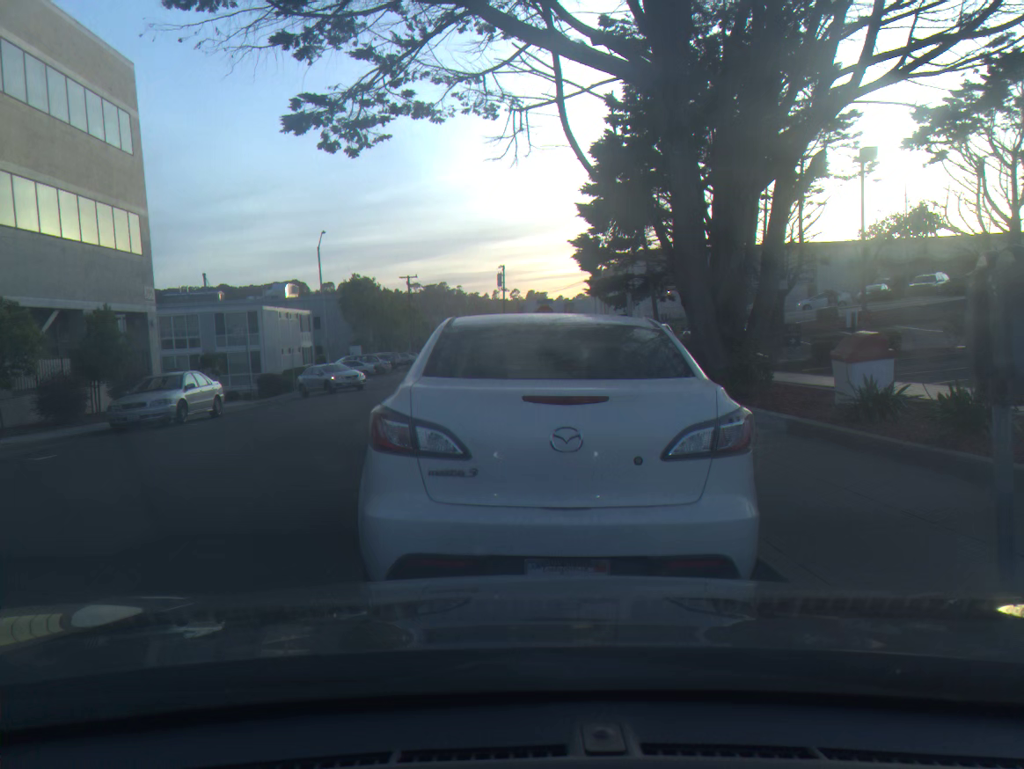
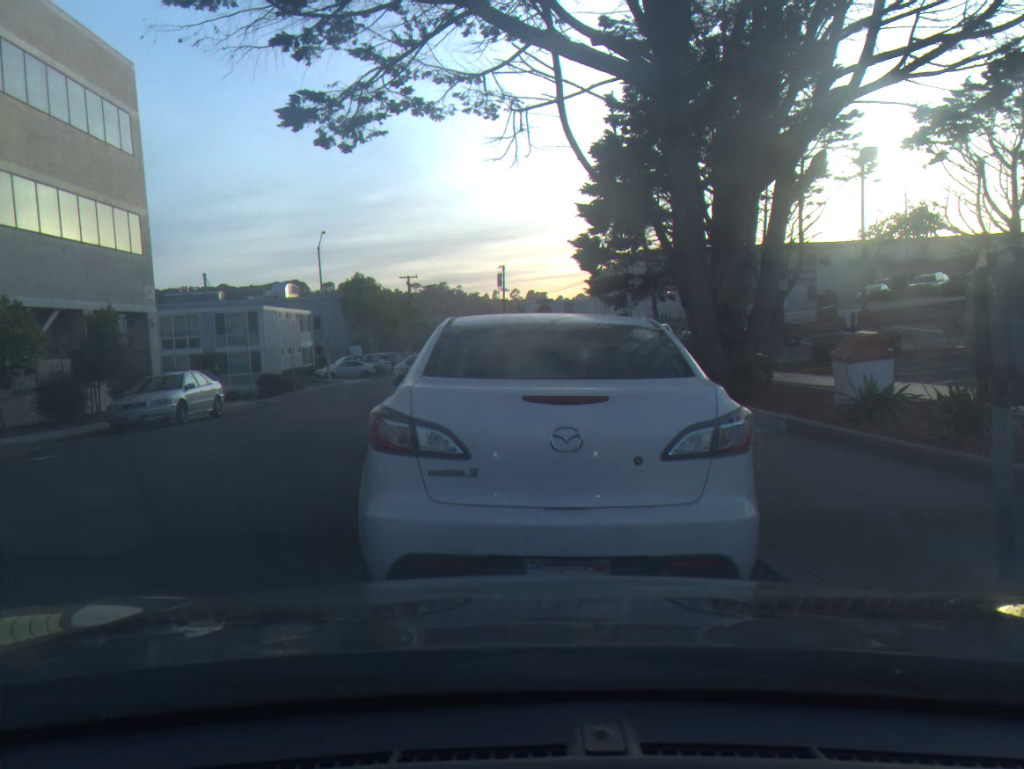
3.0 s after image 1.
(0.0, 0.0) m; 0°
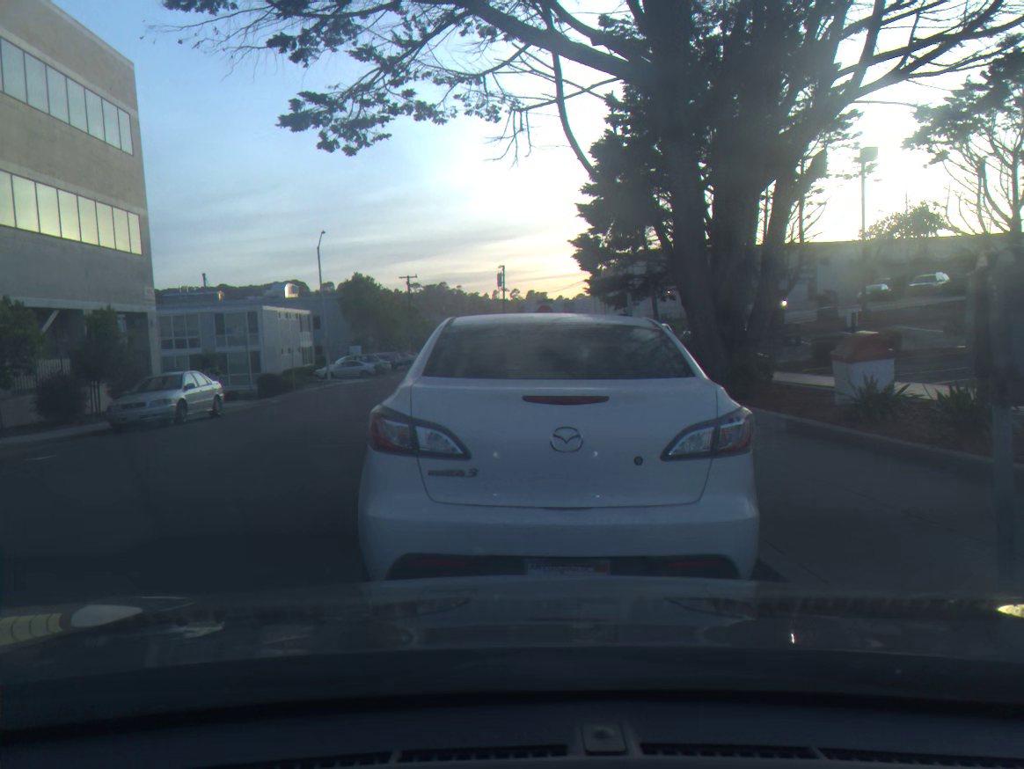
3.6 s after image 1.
(0.0, 0.0) m; 0°
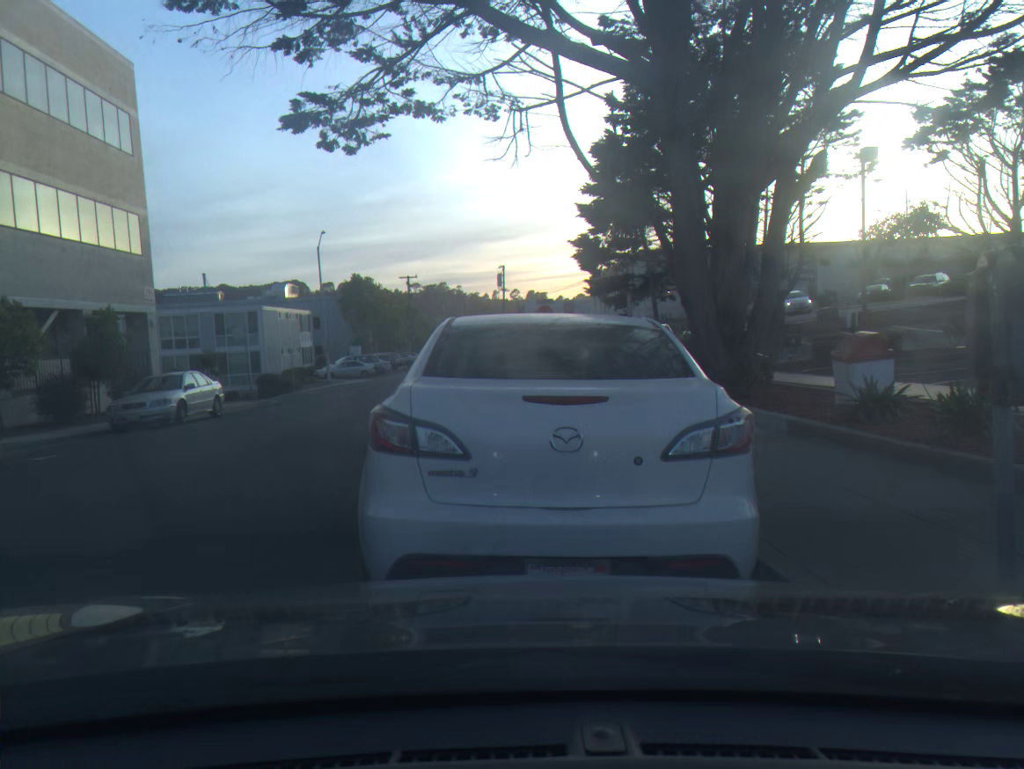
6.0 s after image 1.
(0.0, 0.0) m; 0°
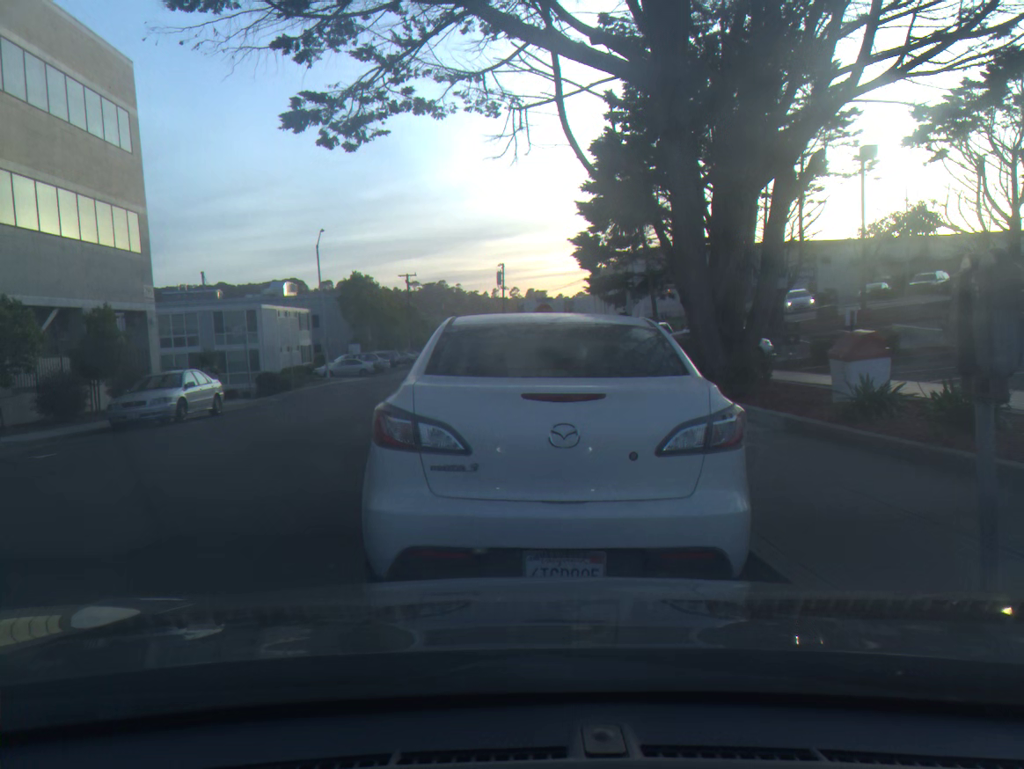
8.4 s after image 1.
(0.0, 0.0) m; 0°
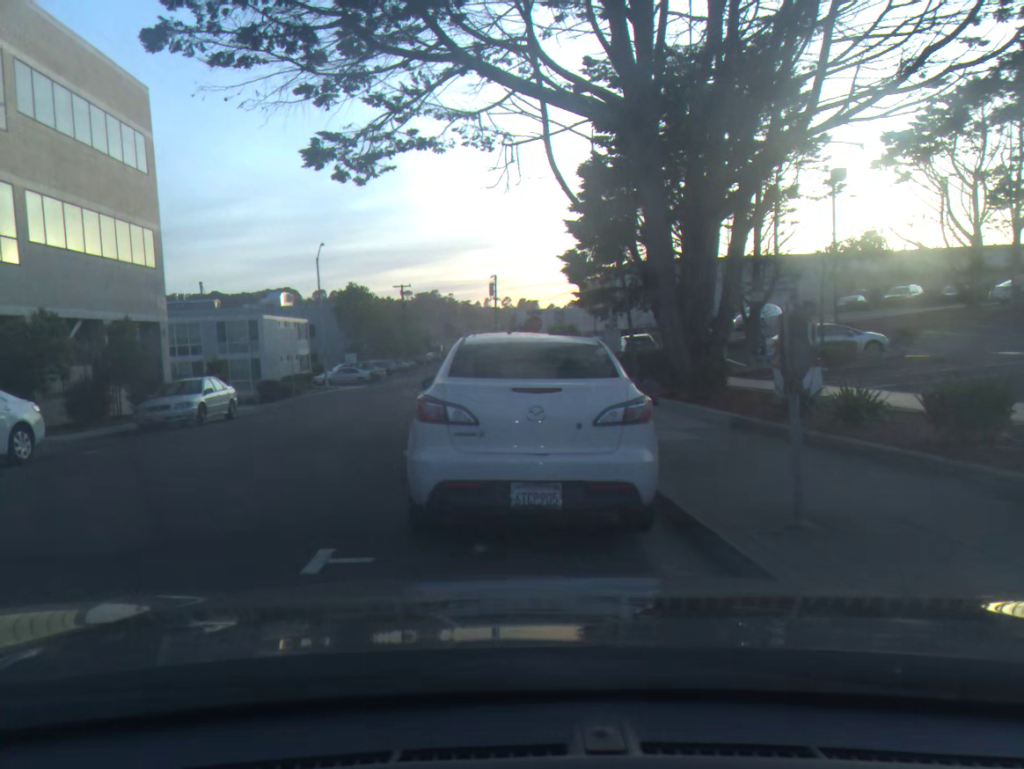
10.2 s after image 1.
(-0.1, -1.8) m; +1°
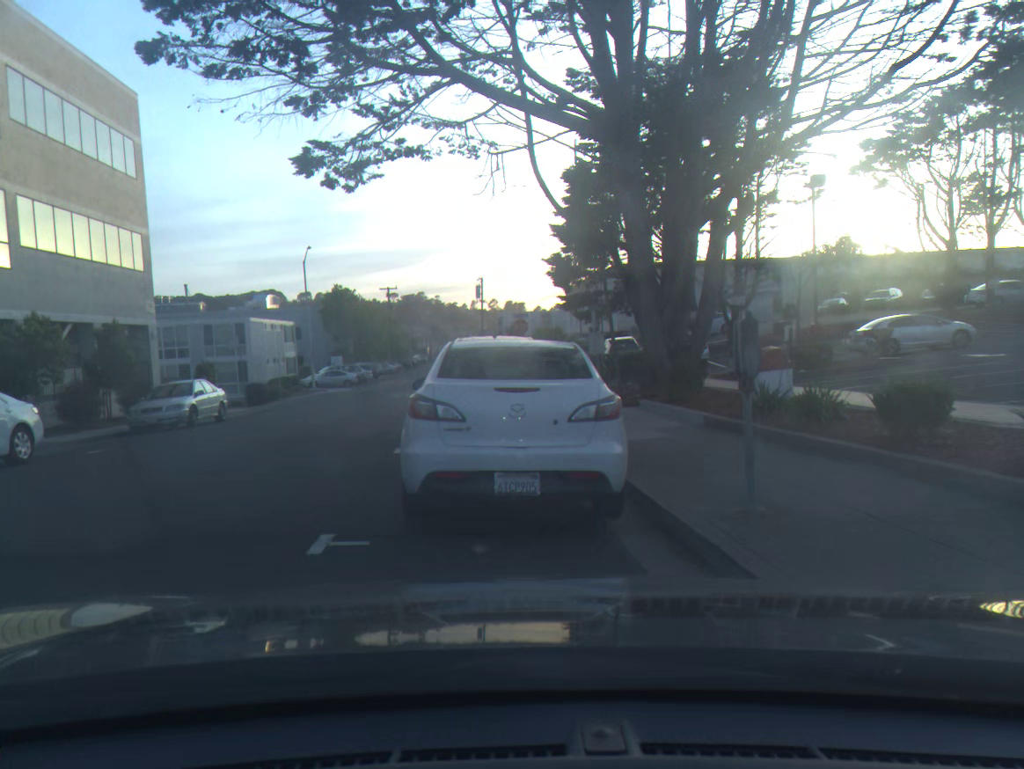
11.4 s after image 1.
(0.0, -0.6) m; +1°
